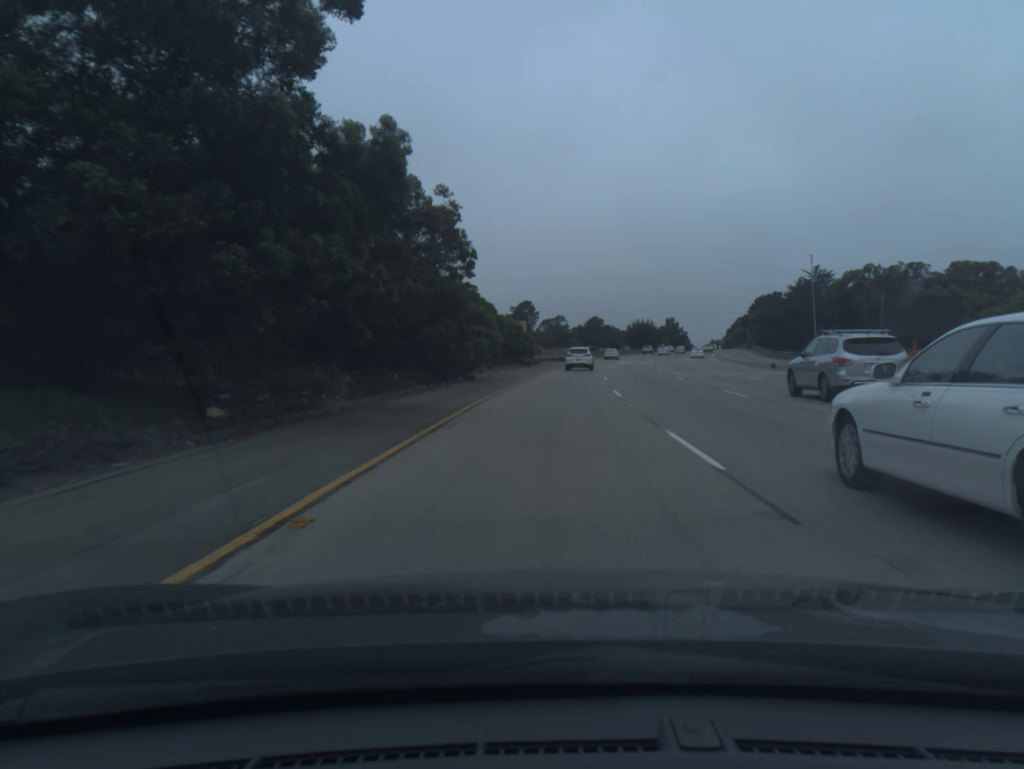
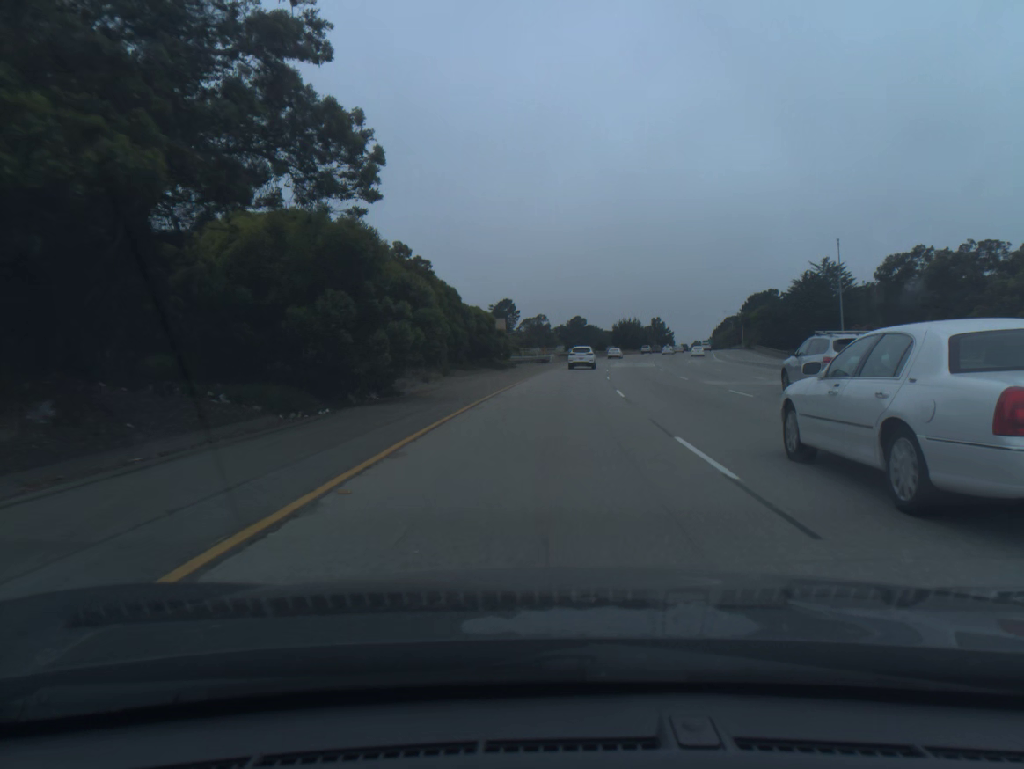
(+0.2, +15.2) m; +1°
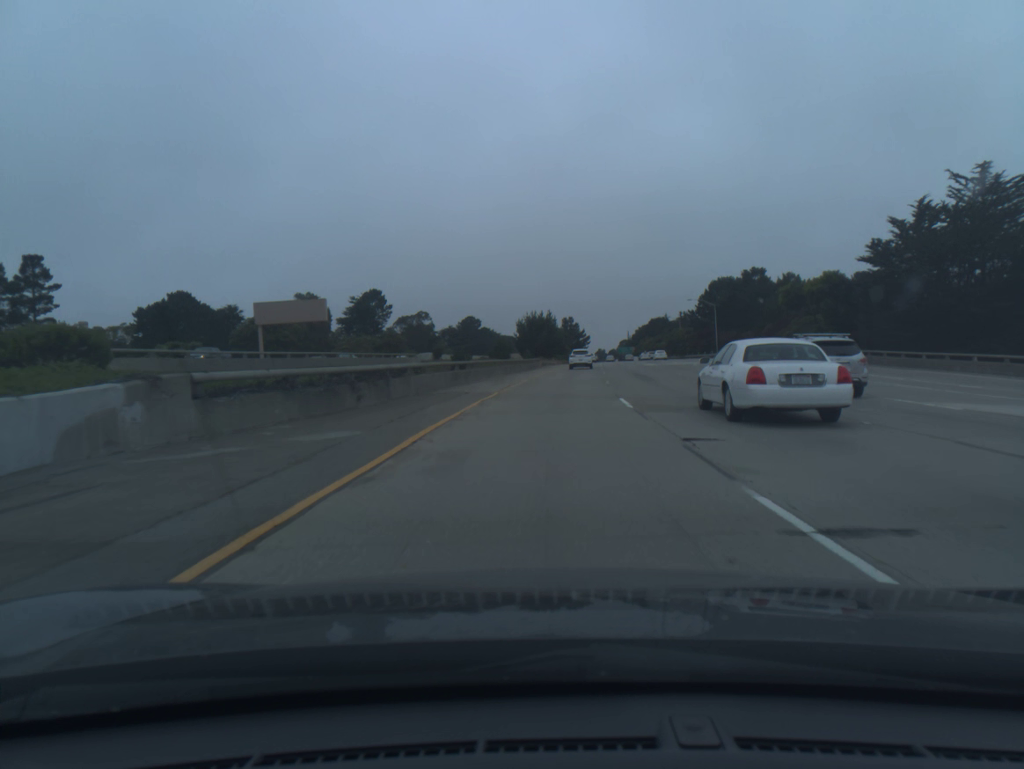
(+5.0, +77.4) m; +7°
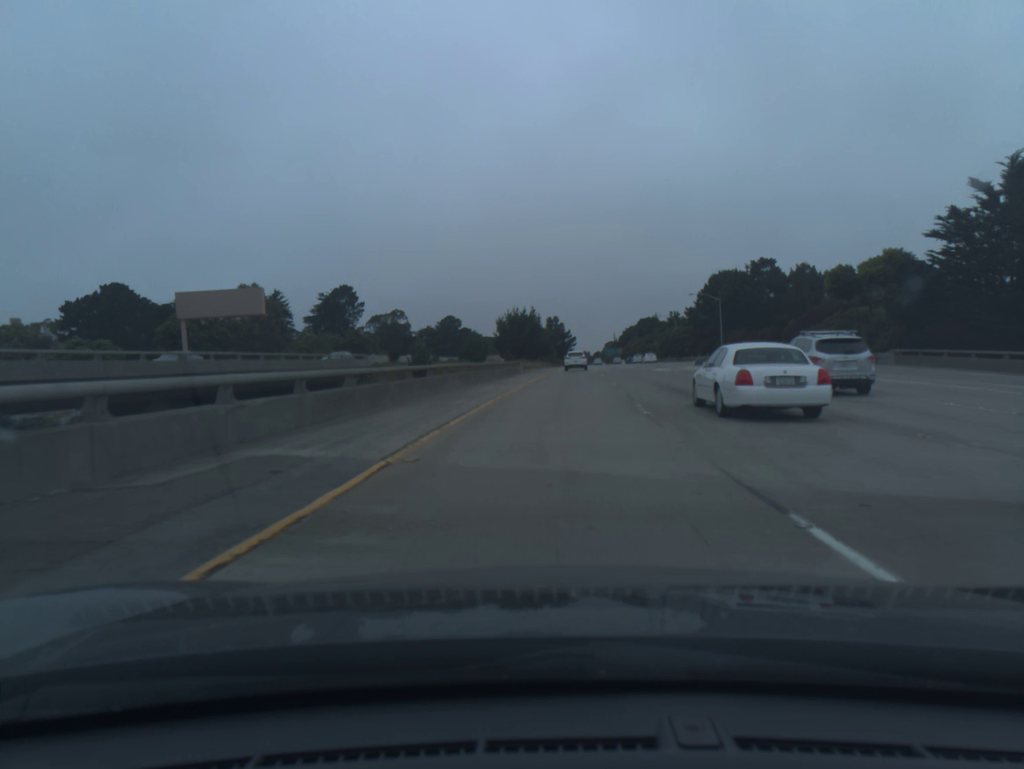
(+0.2, +16.0) m; +1°
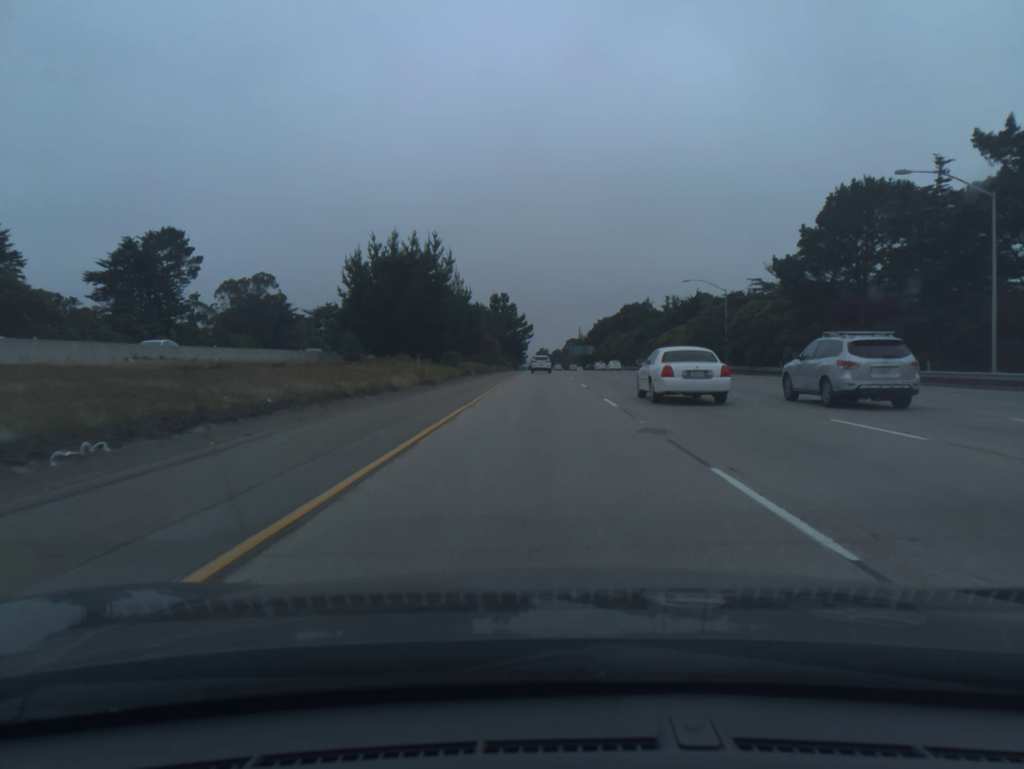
(+3.6, +81.7) m; +3°
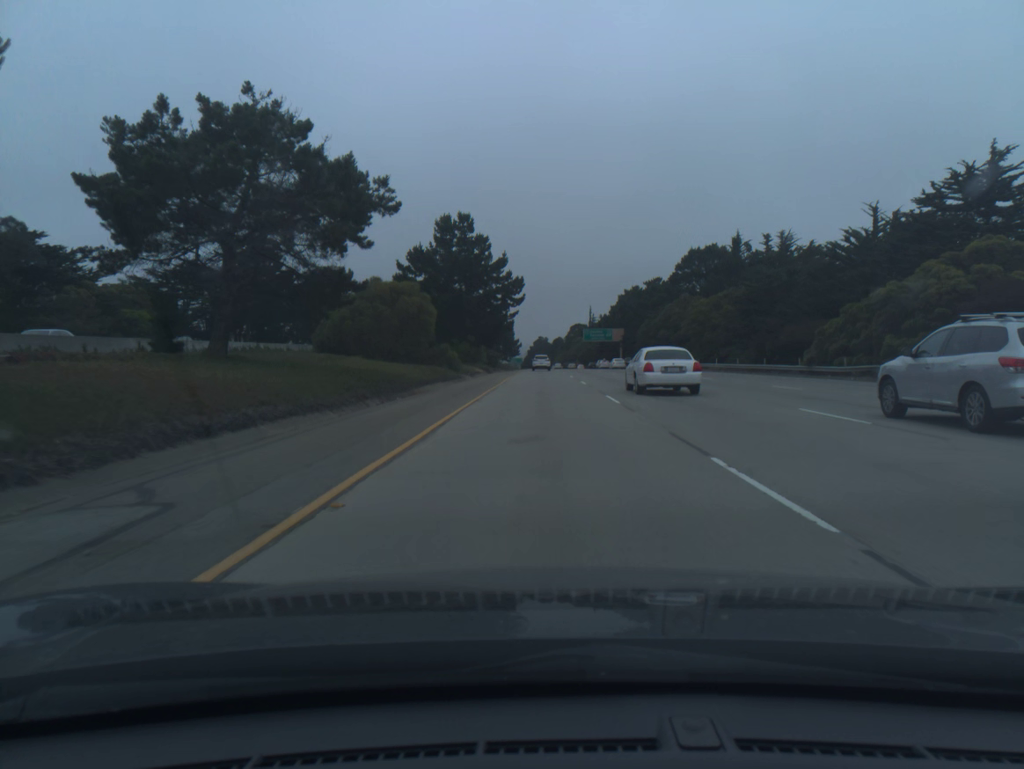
(-0.1, +85.5) m; 0°
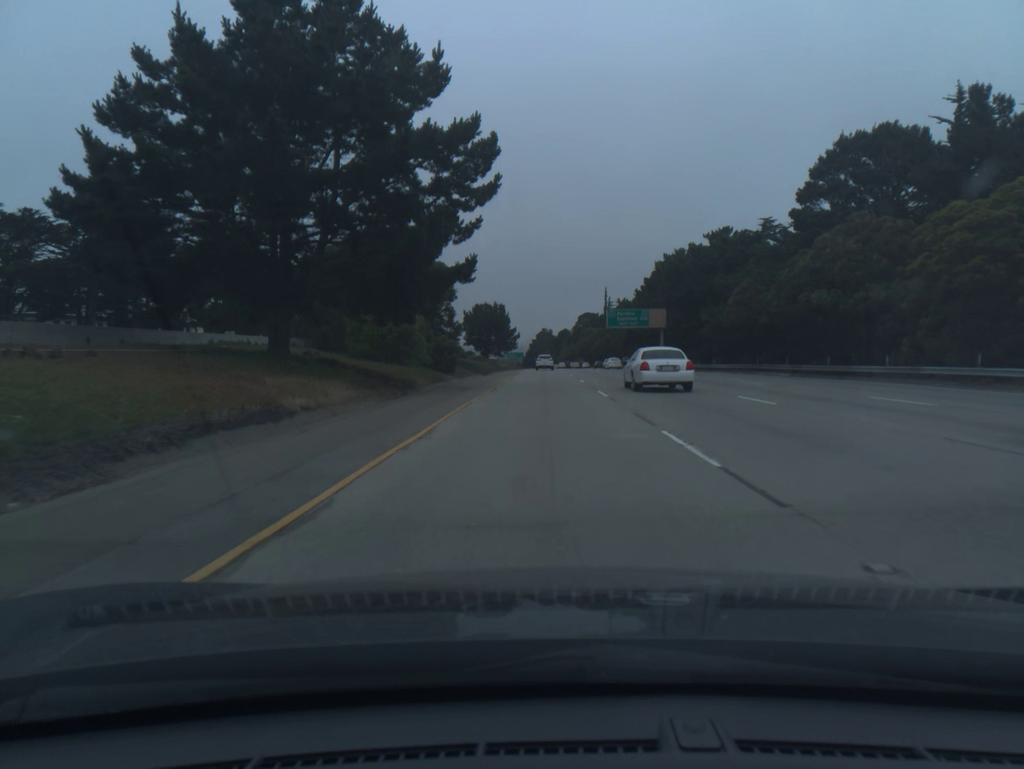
(-0.1, +53.2) m; 0°
